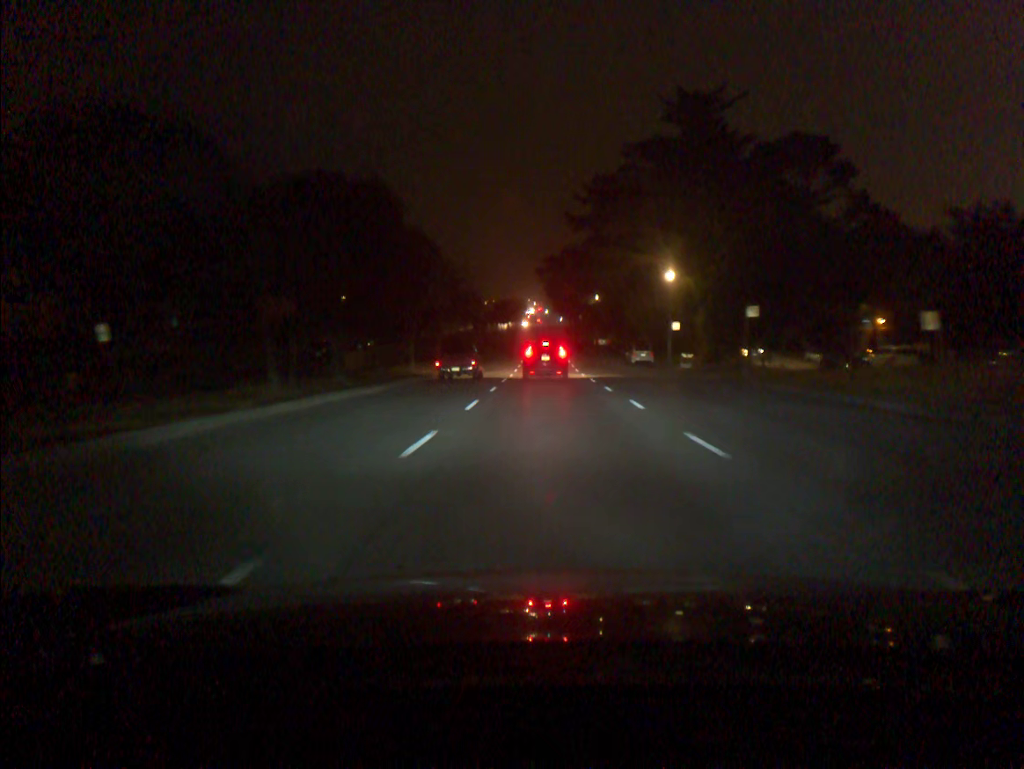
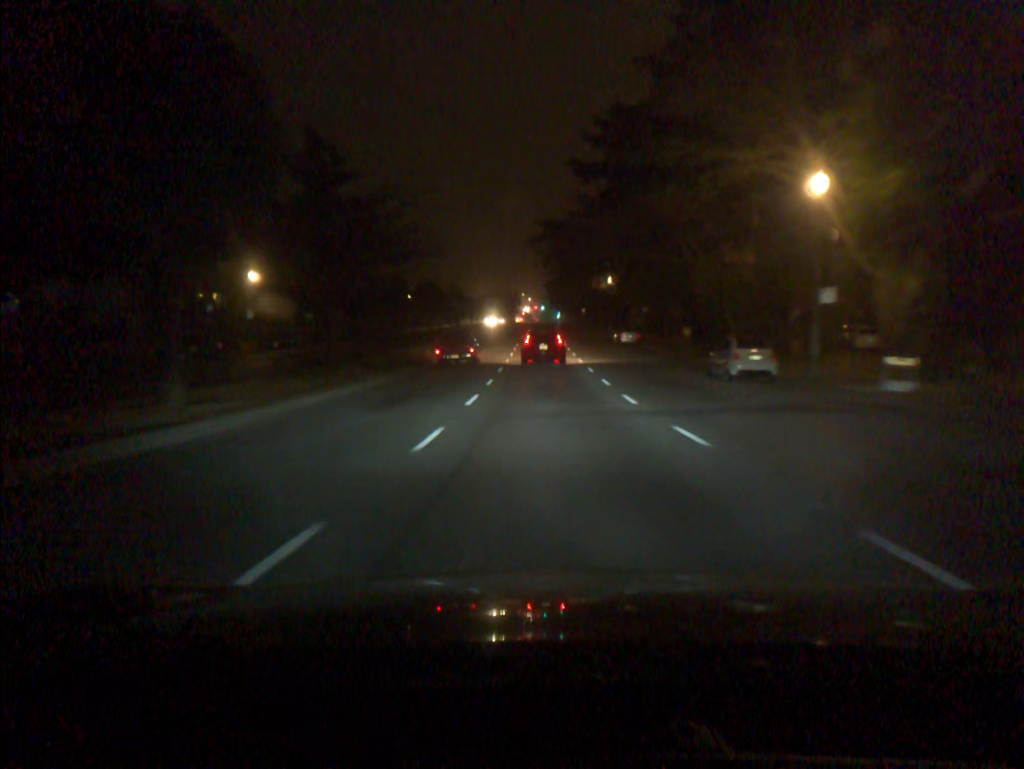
(0.0, +28.6) m; 0°
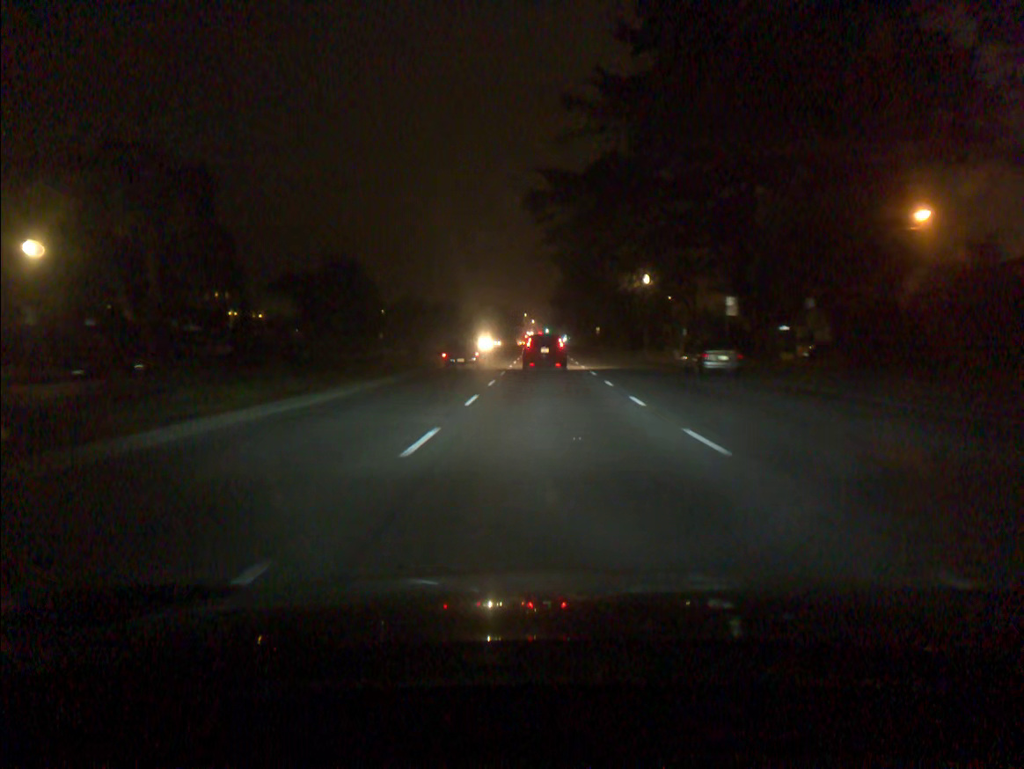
(0.0, +29.0) m; 0°
